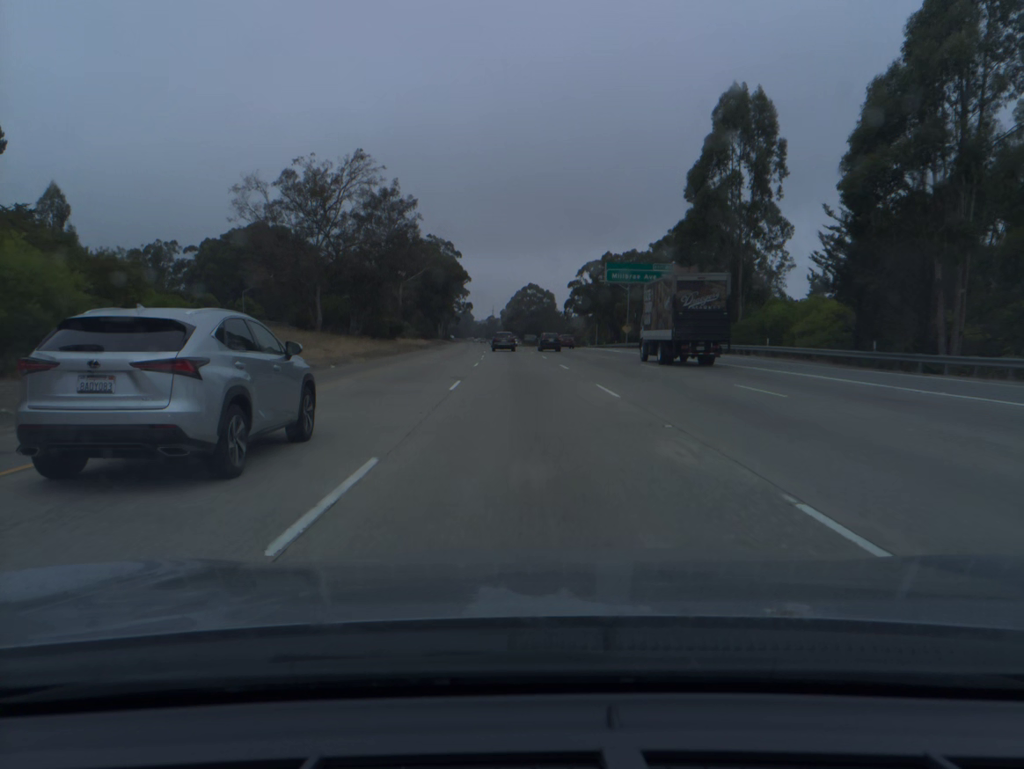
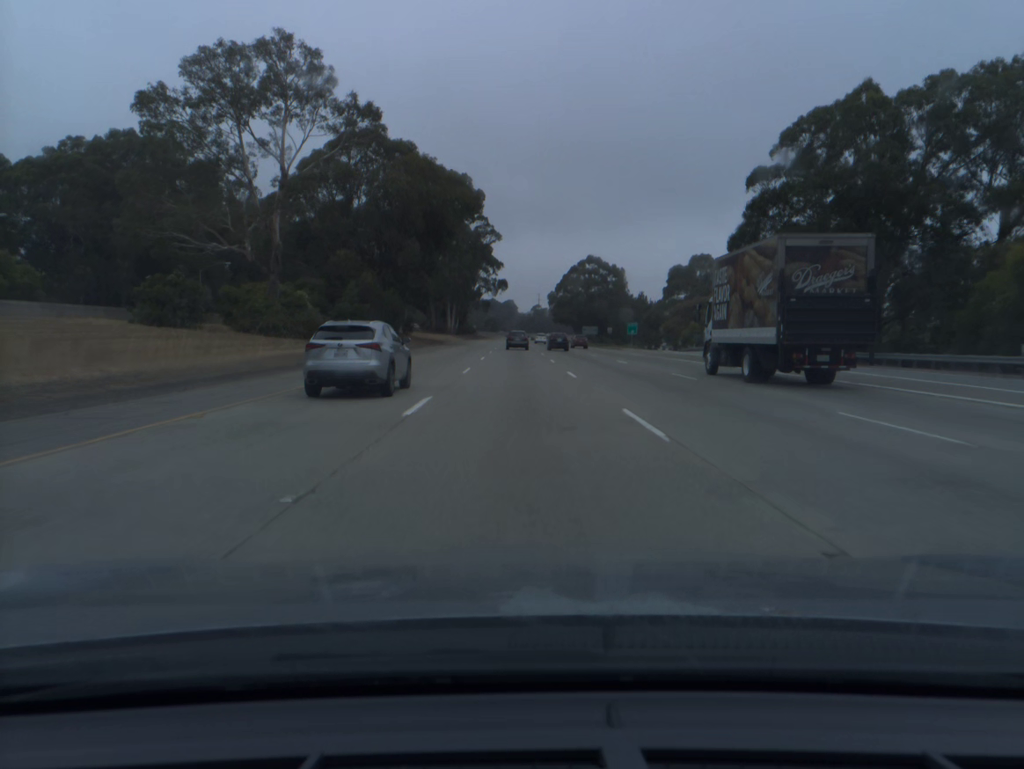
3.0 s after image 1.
(-2.7, +94.3) m; -3°
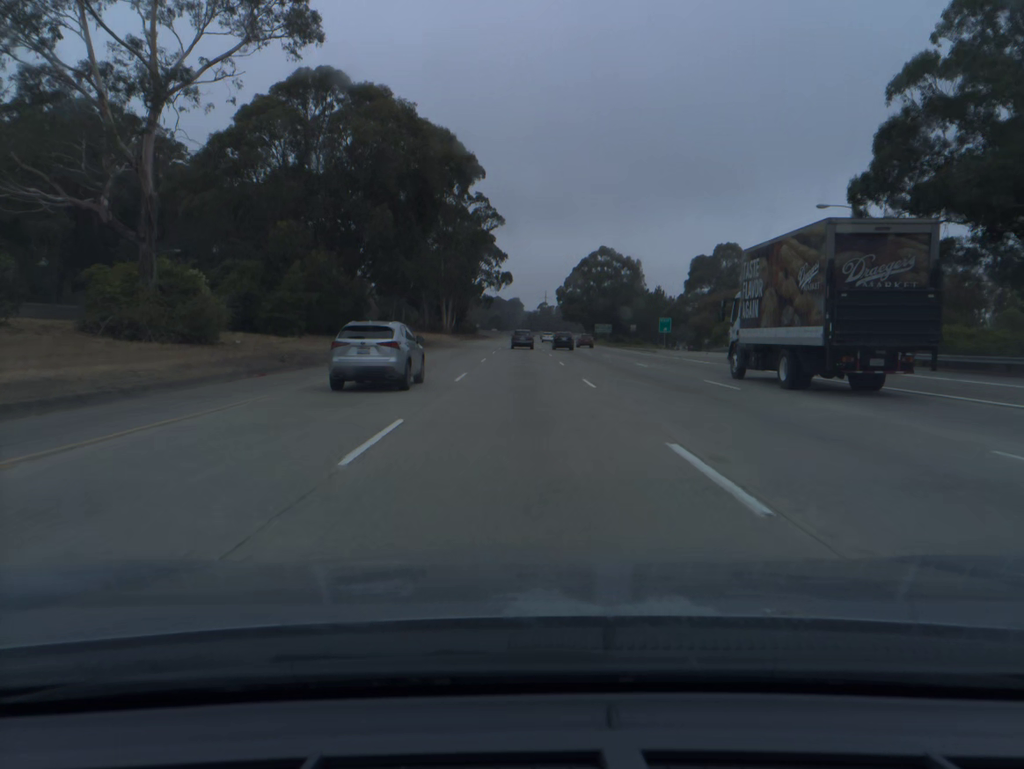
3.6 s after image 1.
(-0.1, +19.1) m; 0°
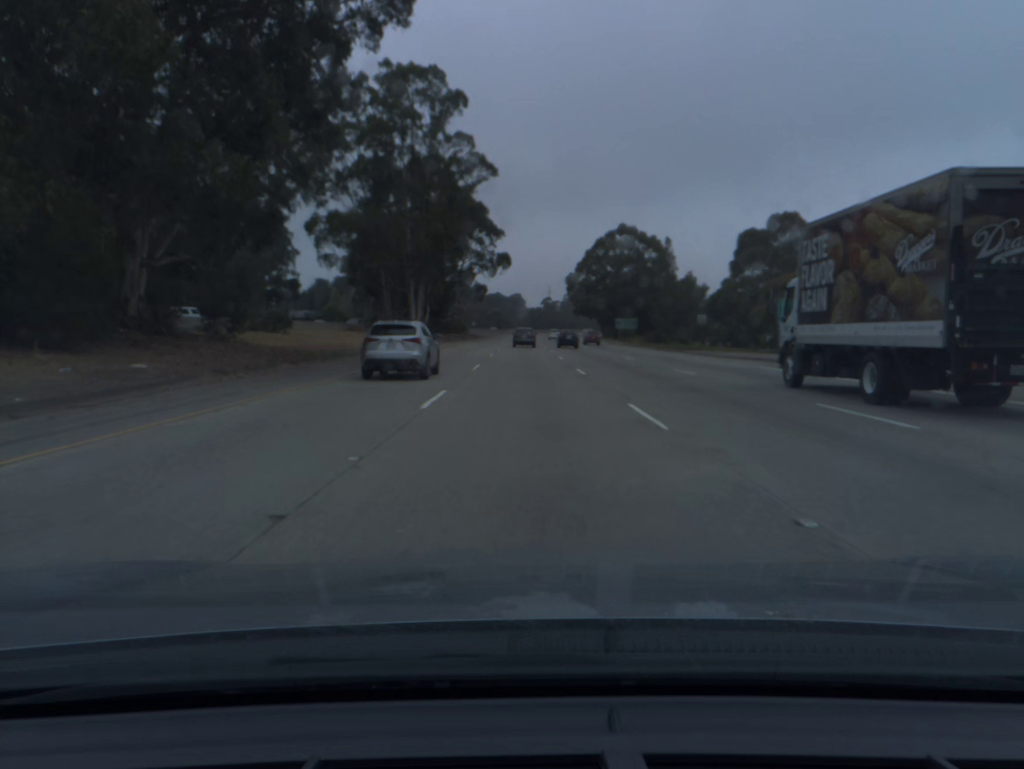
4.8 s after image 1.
(-0.1, +38.2) m; 0°
